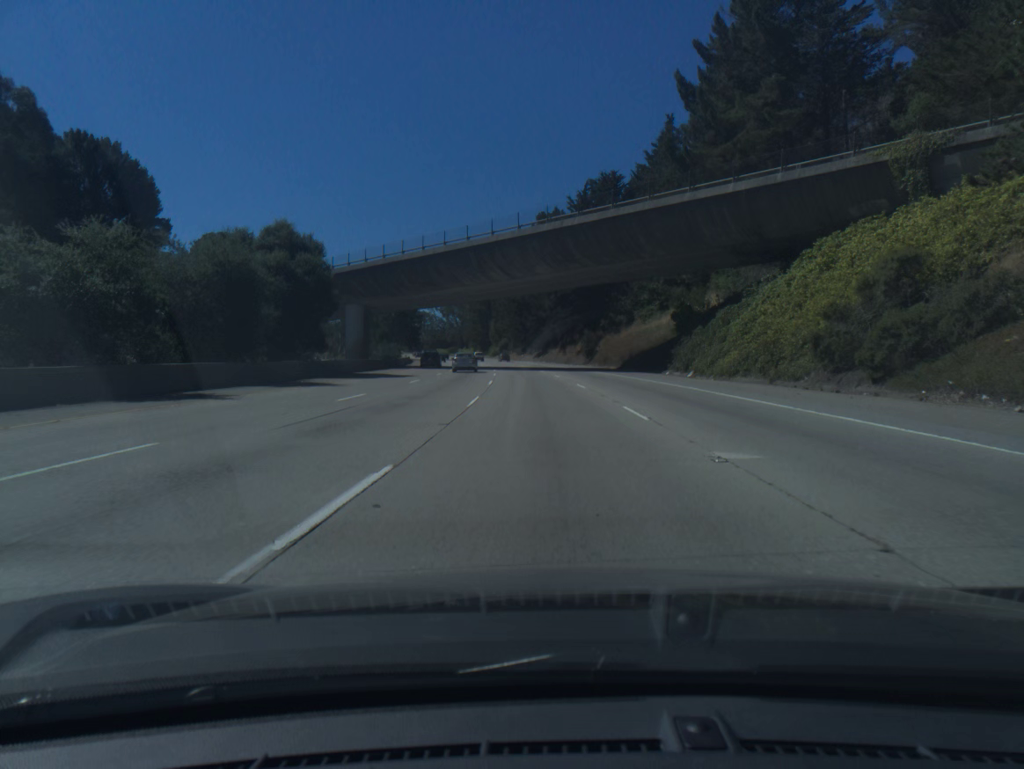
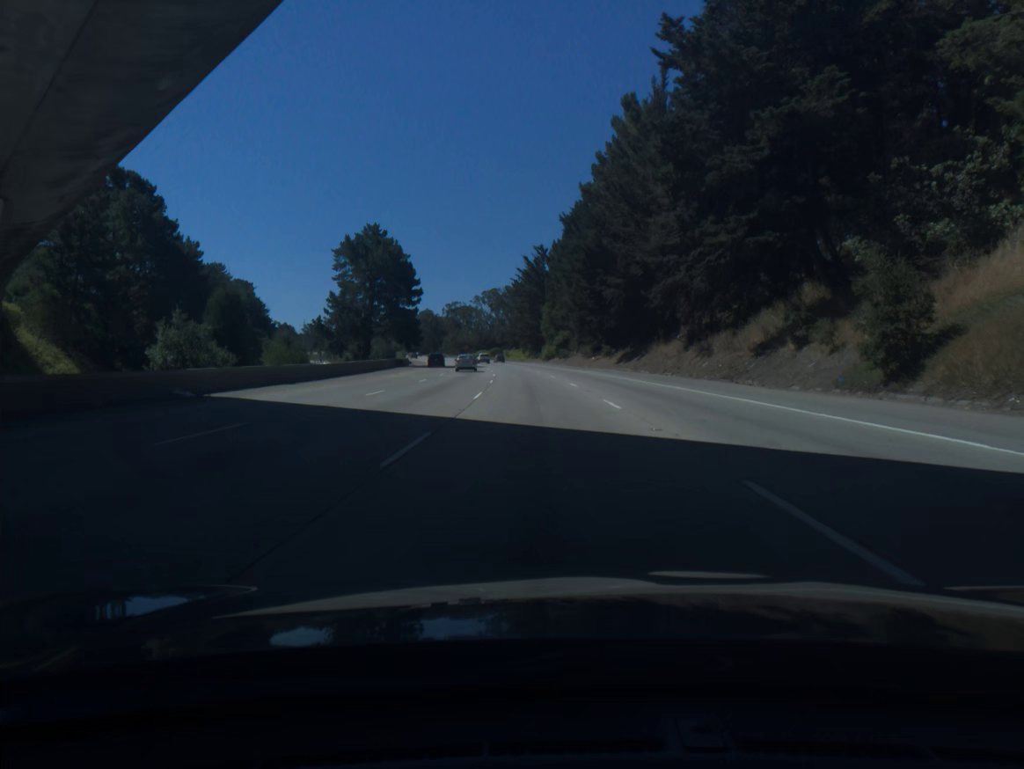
(-2.7, +69.1) m; -5°
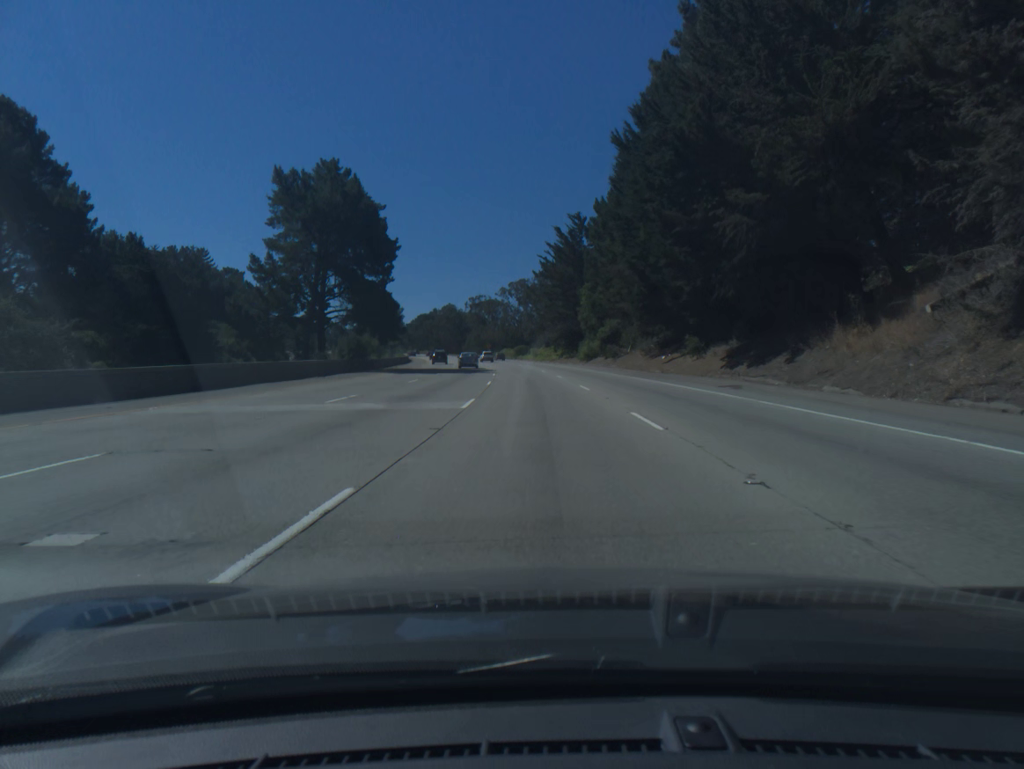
(-0.7, +34.7) m; -2°
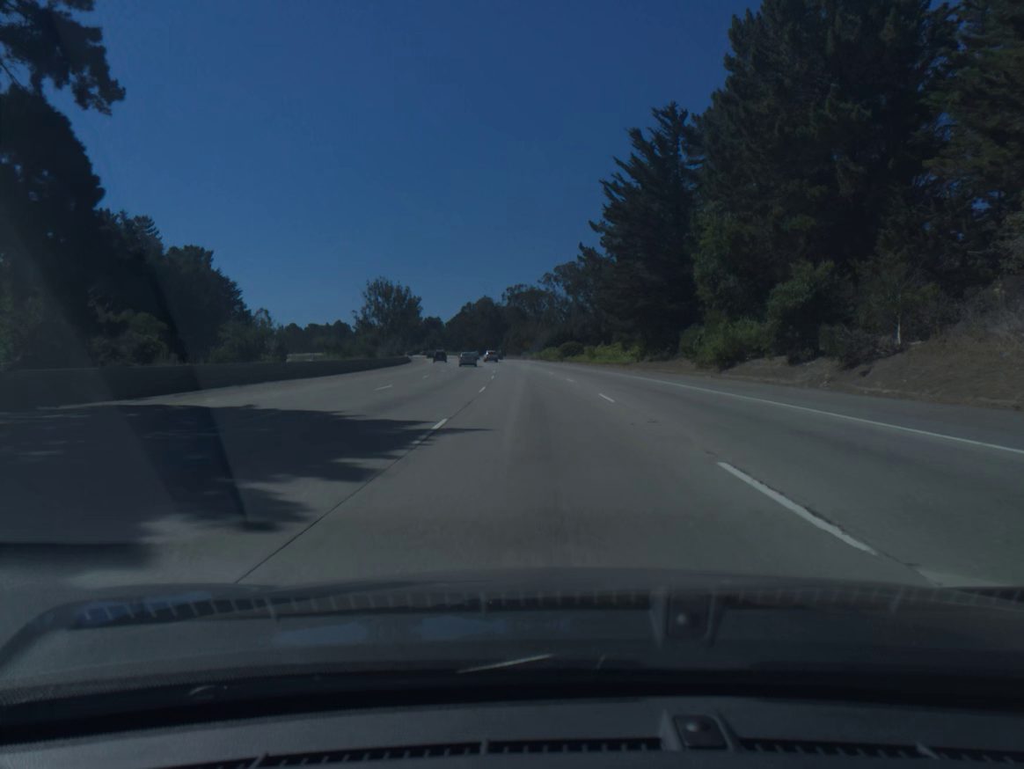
(-1.5, +52.0) m; -3°
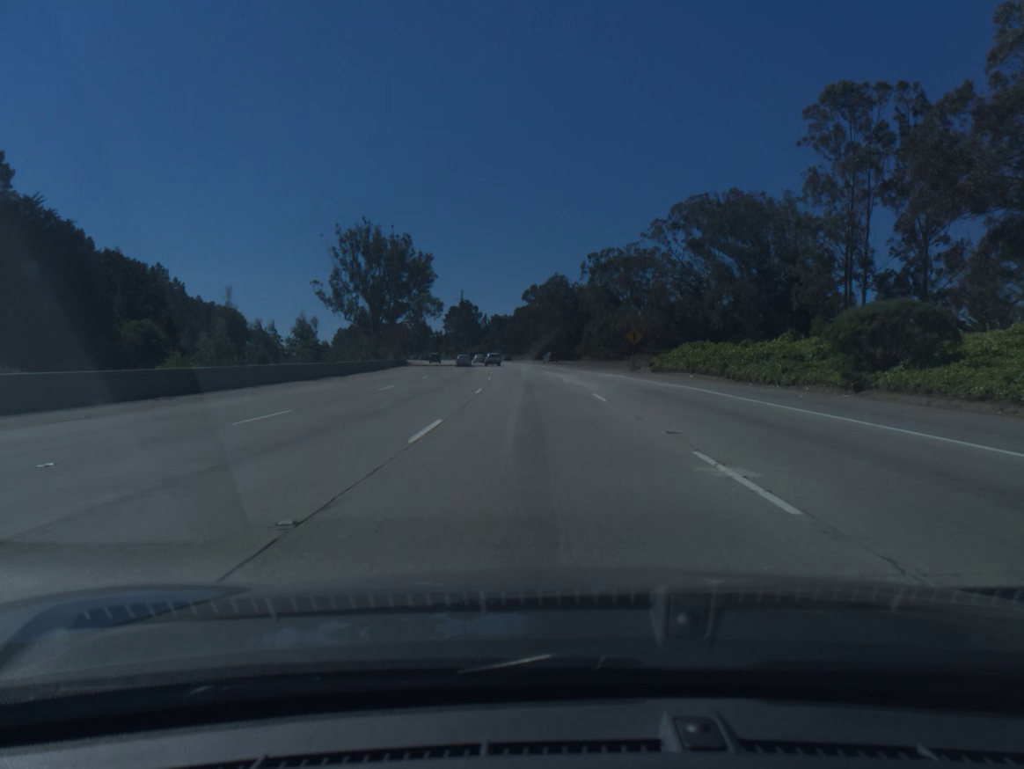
(-4.3, +86.4) m; -6°
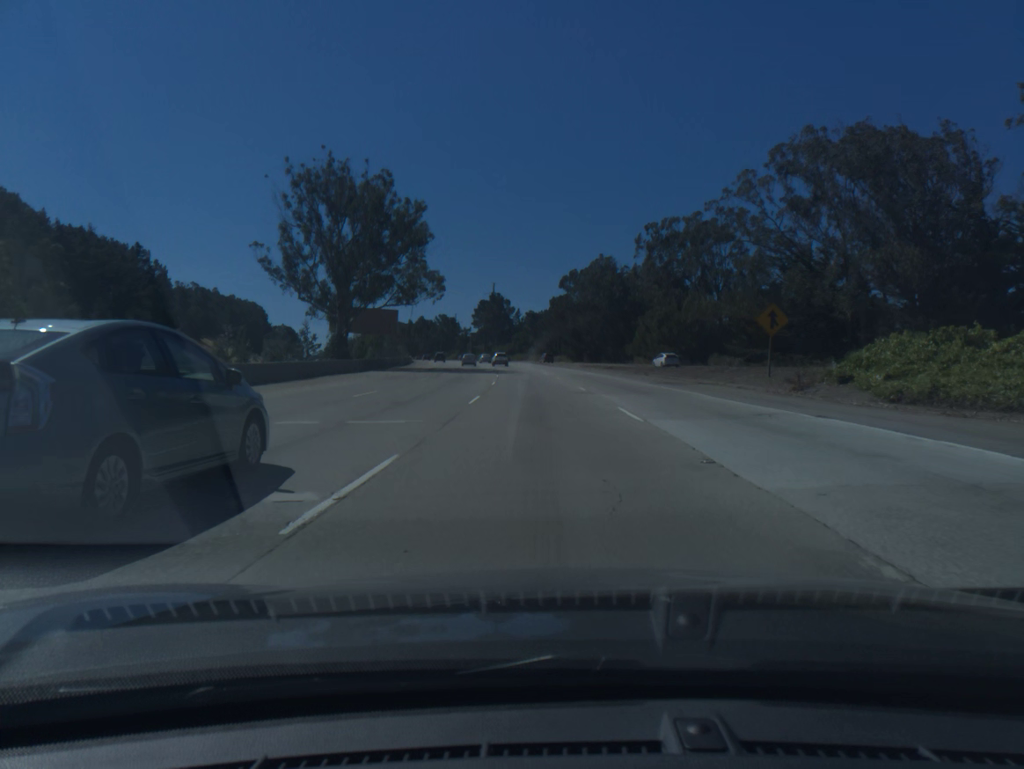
(-0.8, +34.6) m; -3°
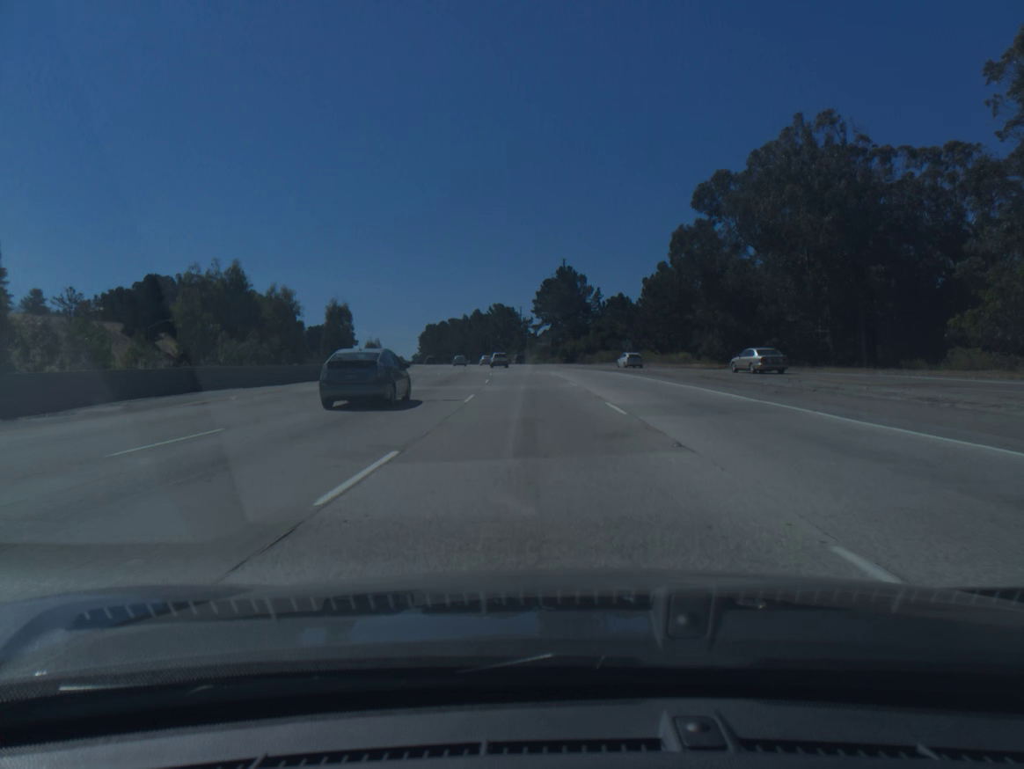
(-4.0, +86.4) m; -6°
